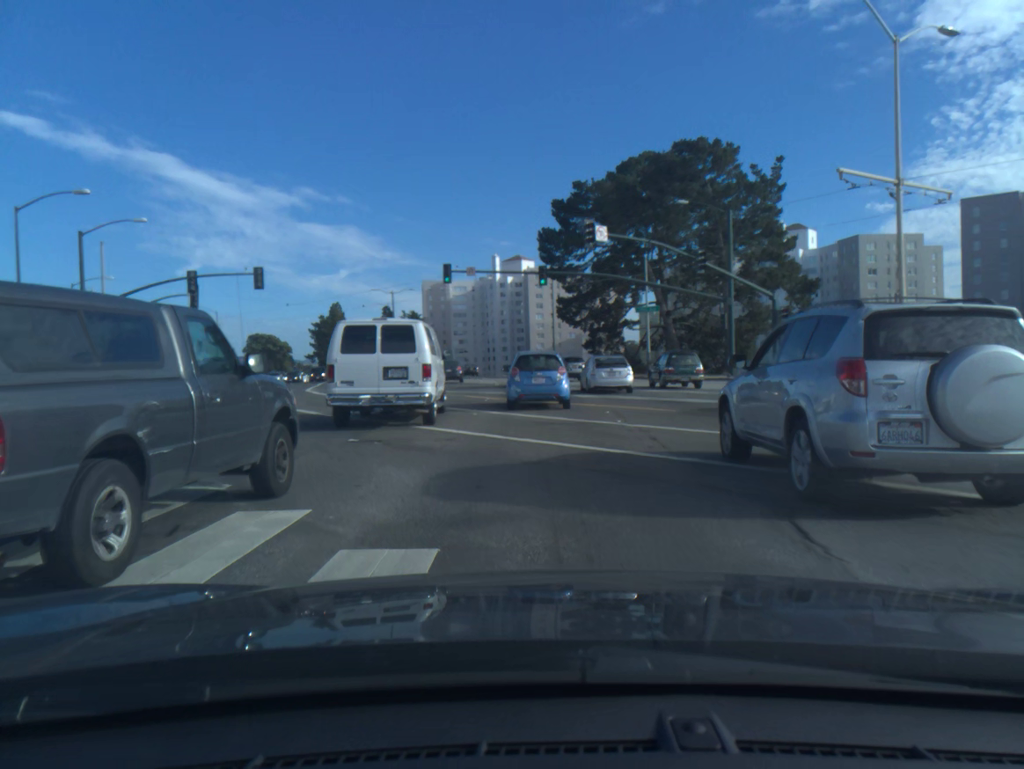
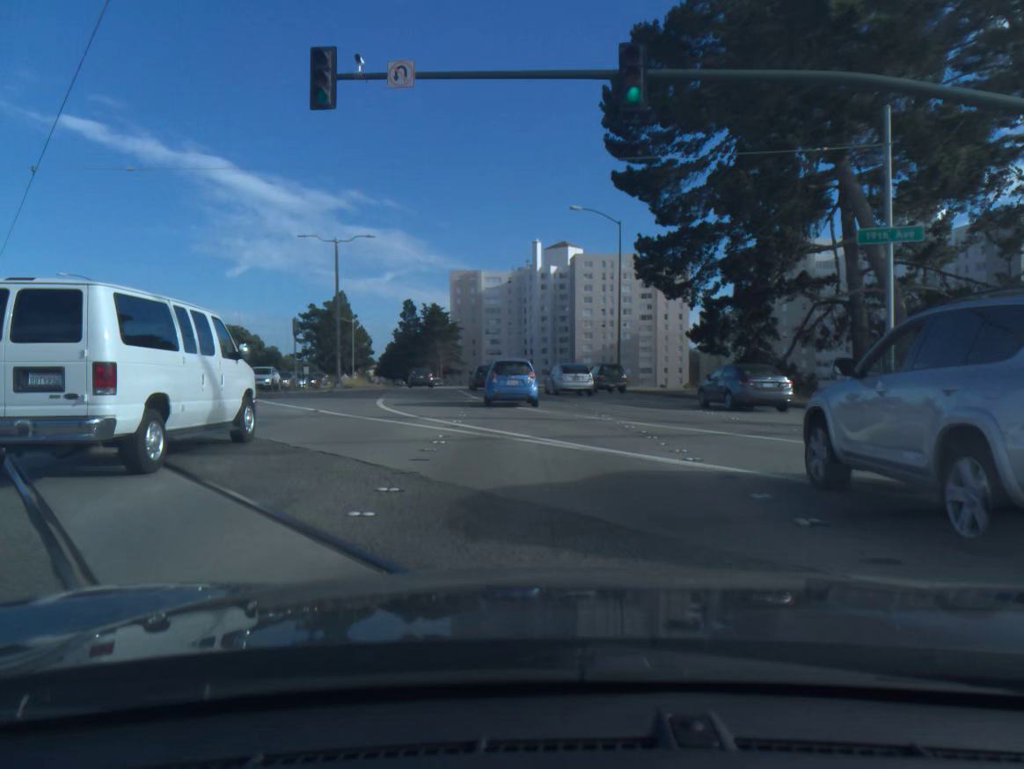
(-0.7, +36.3) m; -3°
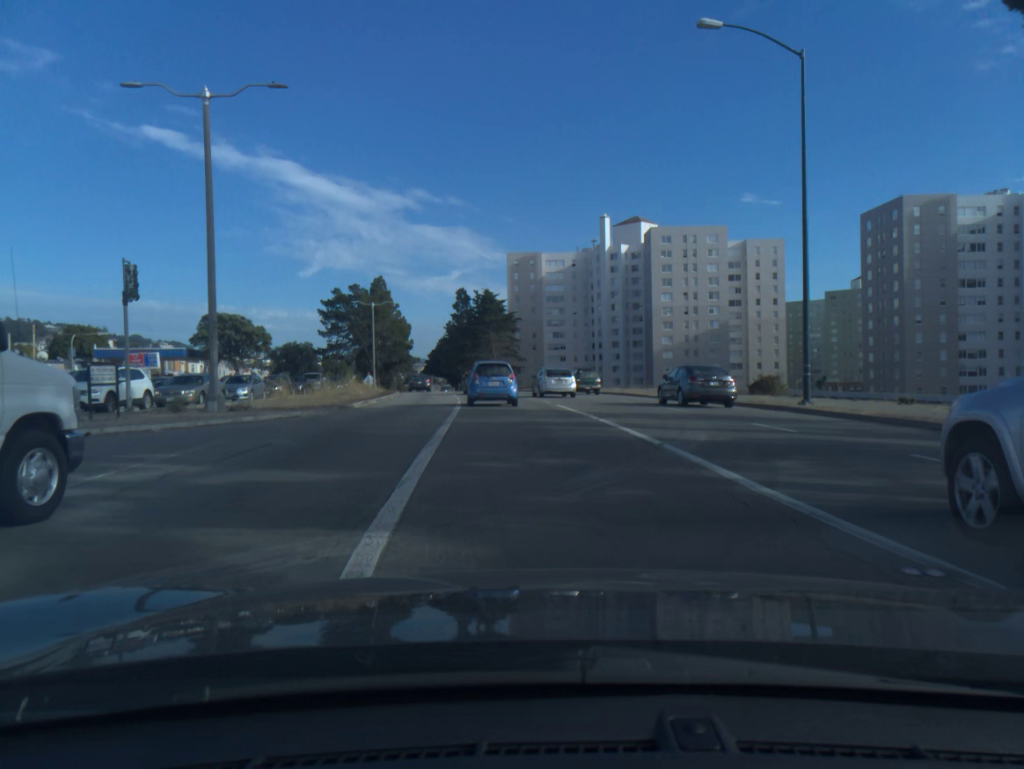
(-1.0, +26.1) m; -5°
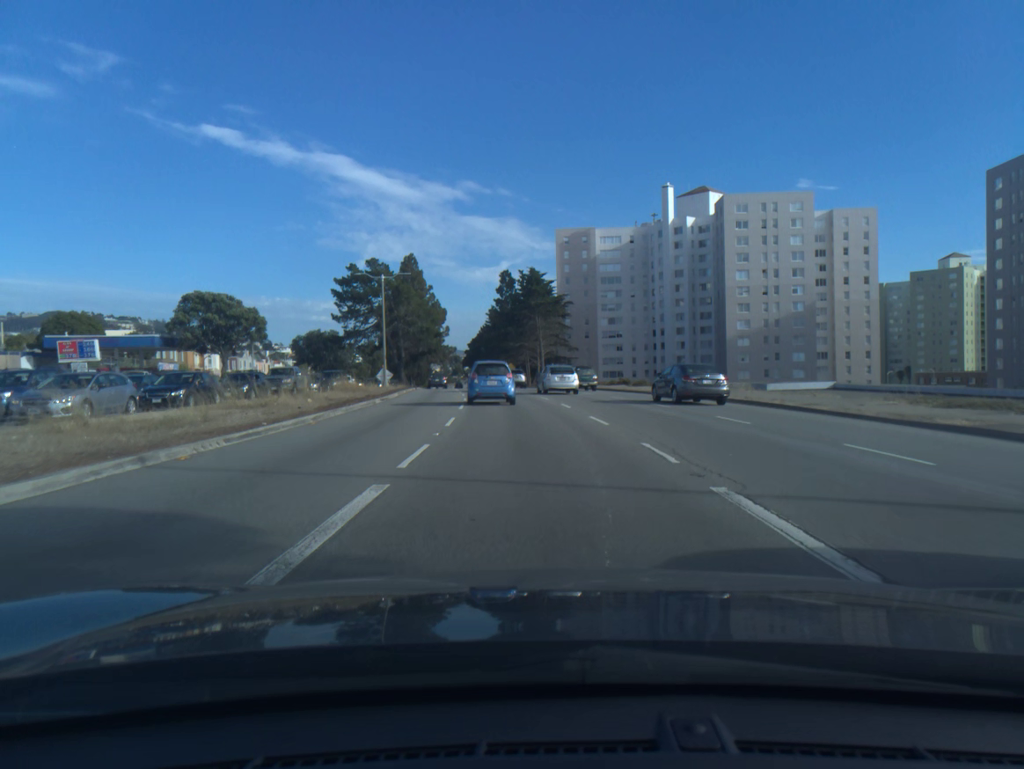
(-0.6, +19.3) m; -4°
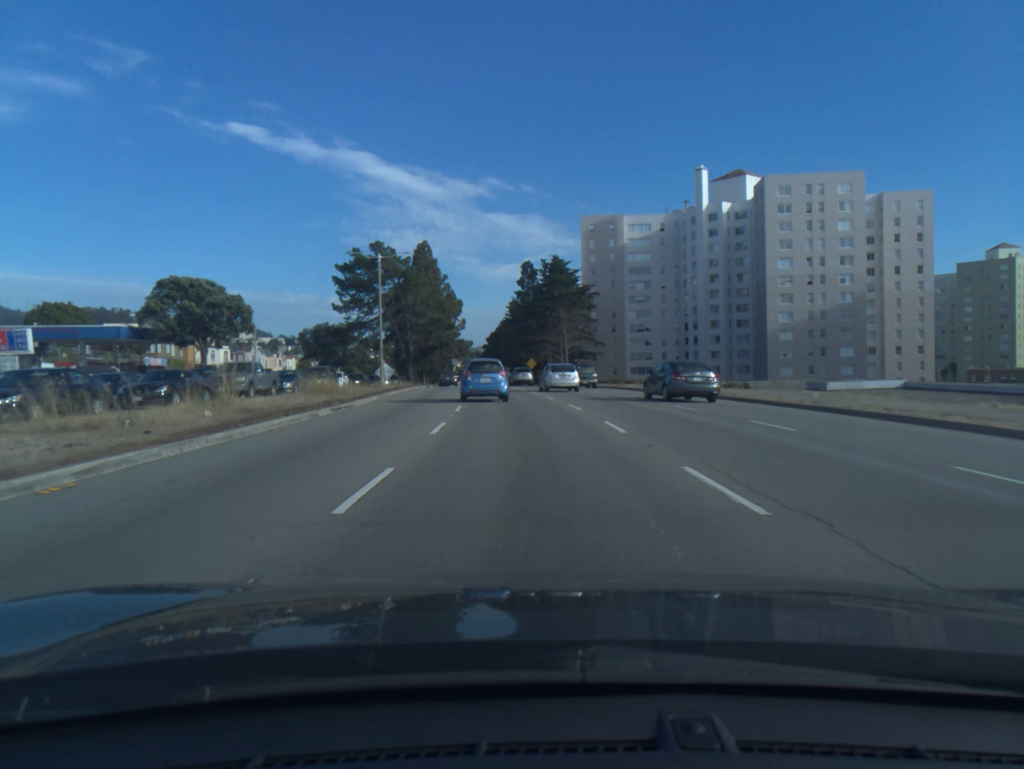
(-0.1, +10.3) m; -2°
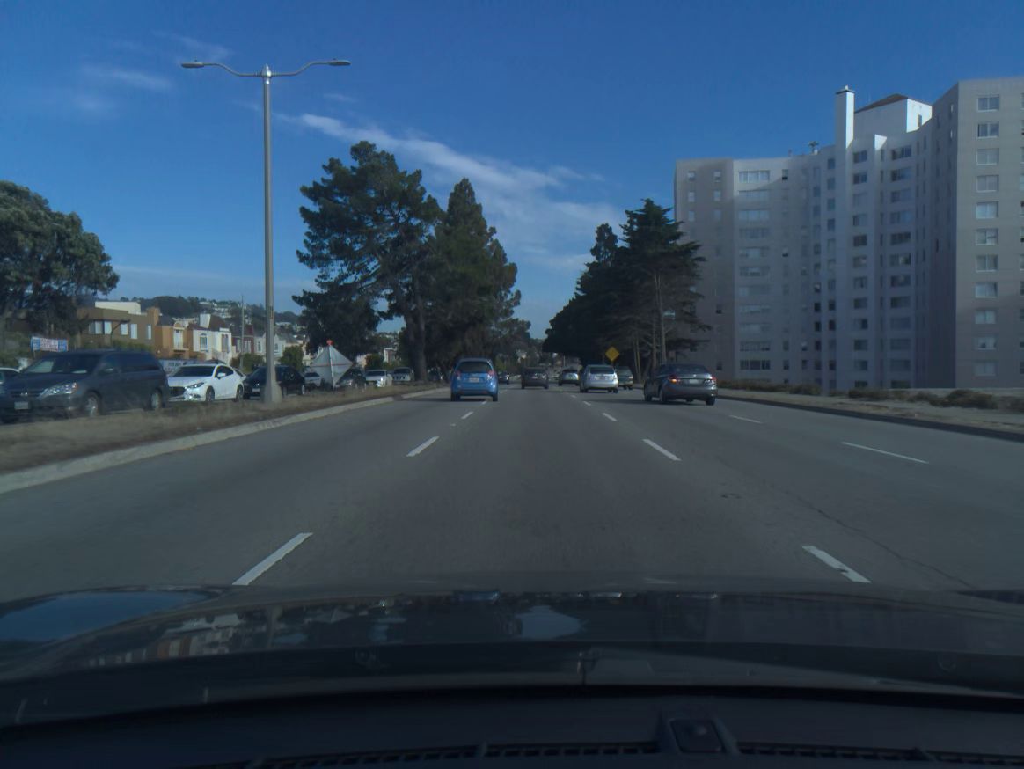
(-1.7, +33.3) m; -5°
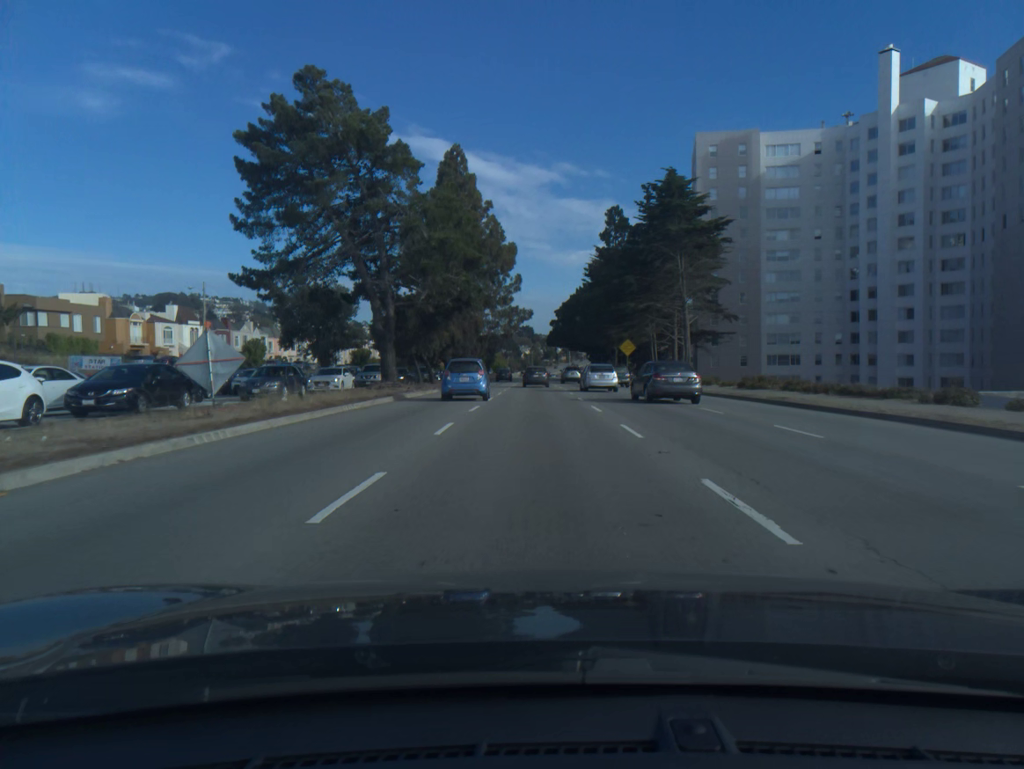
(0.0, +11.7) m; 0°
